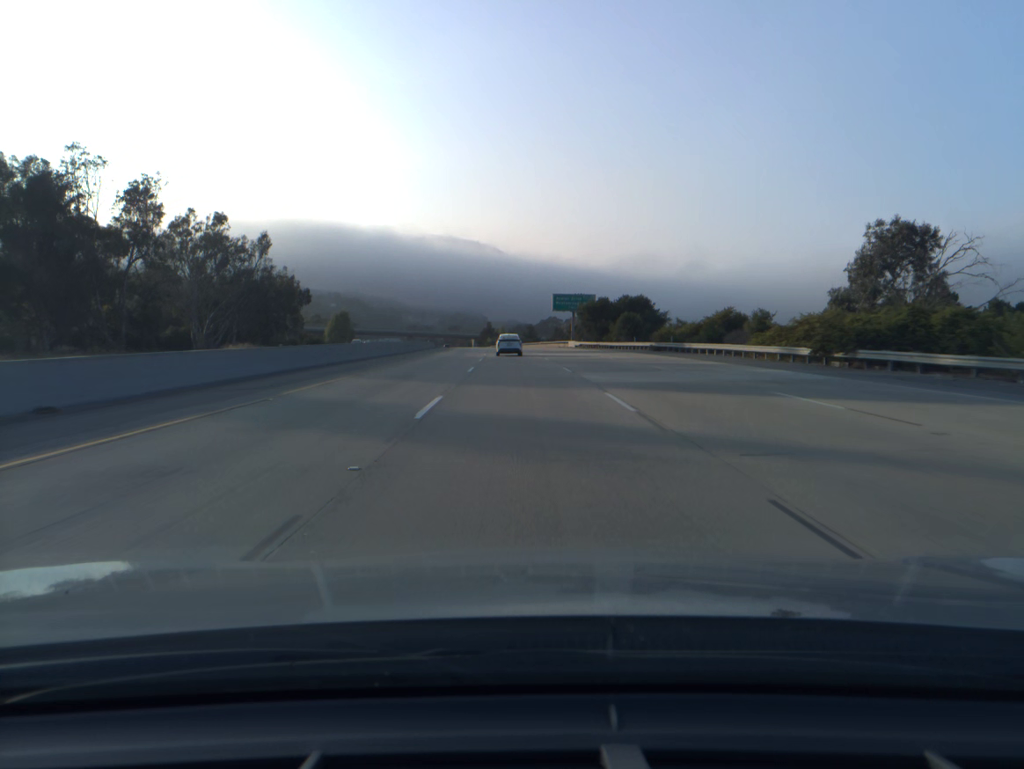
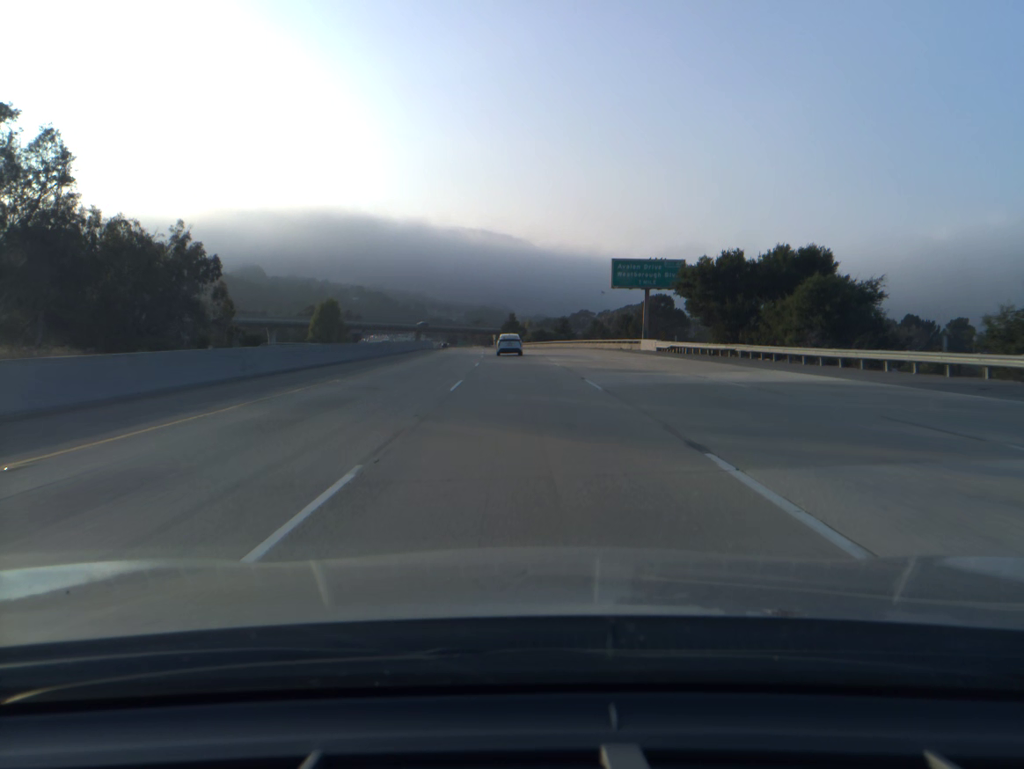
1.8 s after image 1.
(-0.9, +52.5) m; -2°
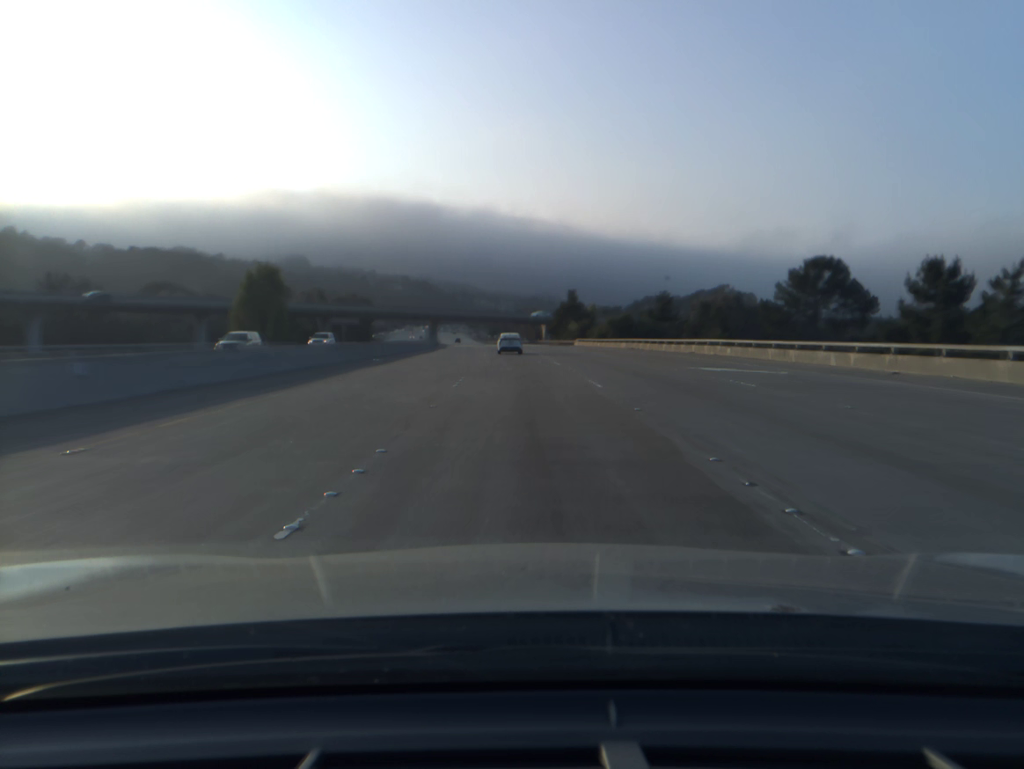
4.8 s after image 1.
(-2.8, +87.4) m; -4°
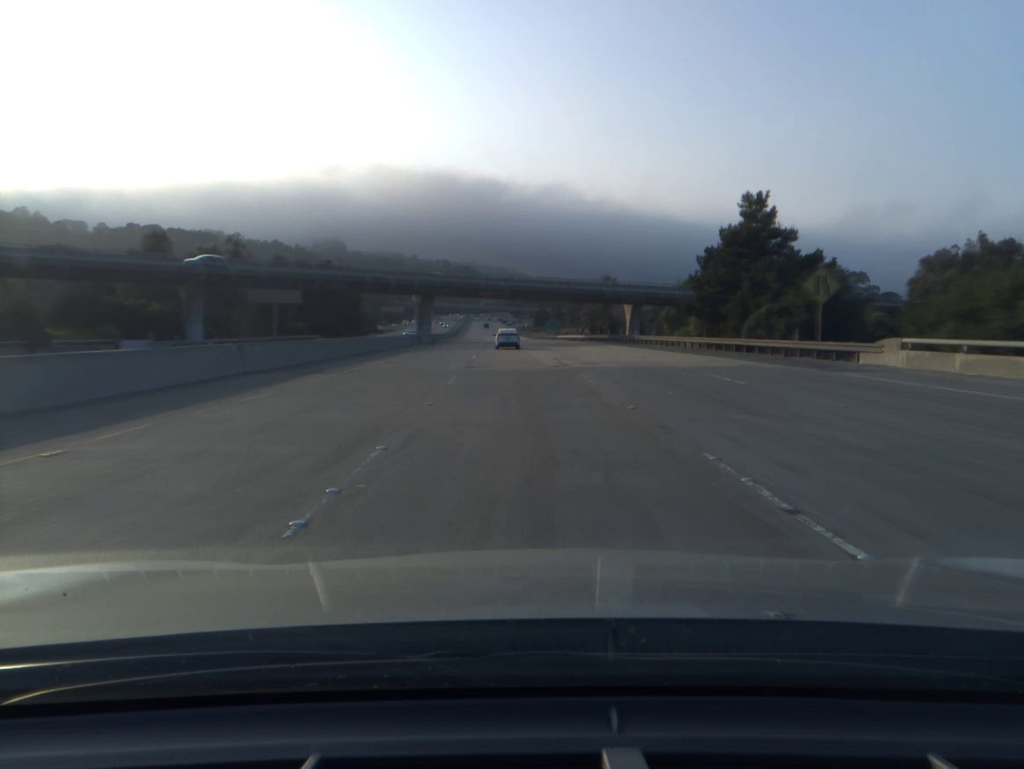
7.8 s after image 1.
(-2.6, +87.8) m; -3°
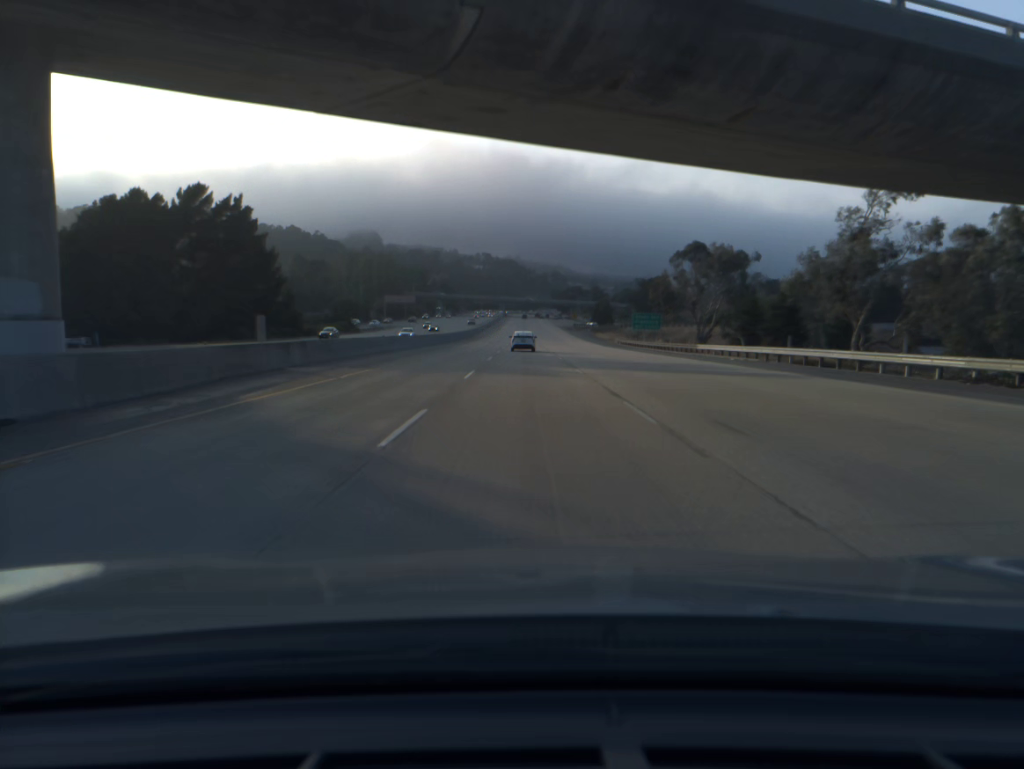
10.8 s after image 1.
(-2.9, +88.3) m; -3°
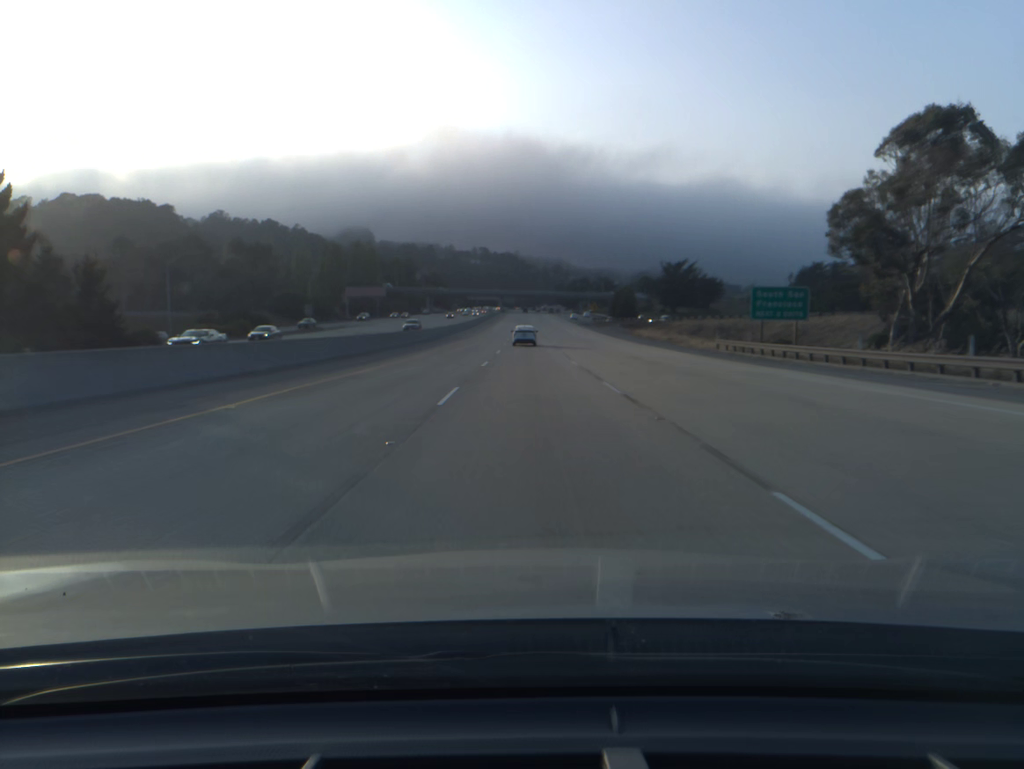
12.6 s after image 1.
(-0.1, +52.7) m; 0°
